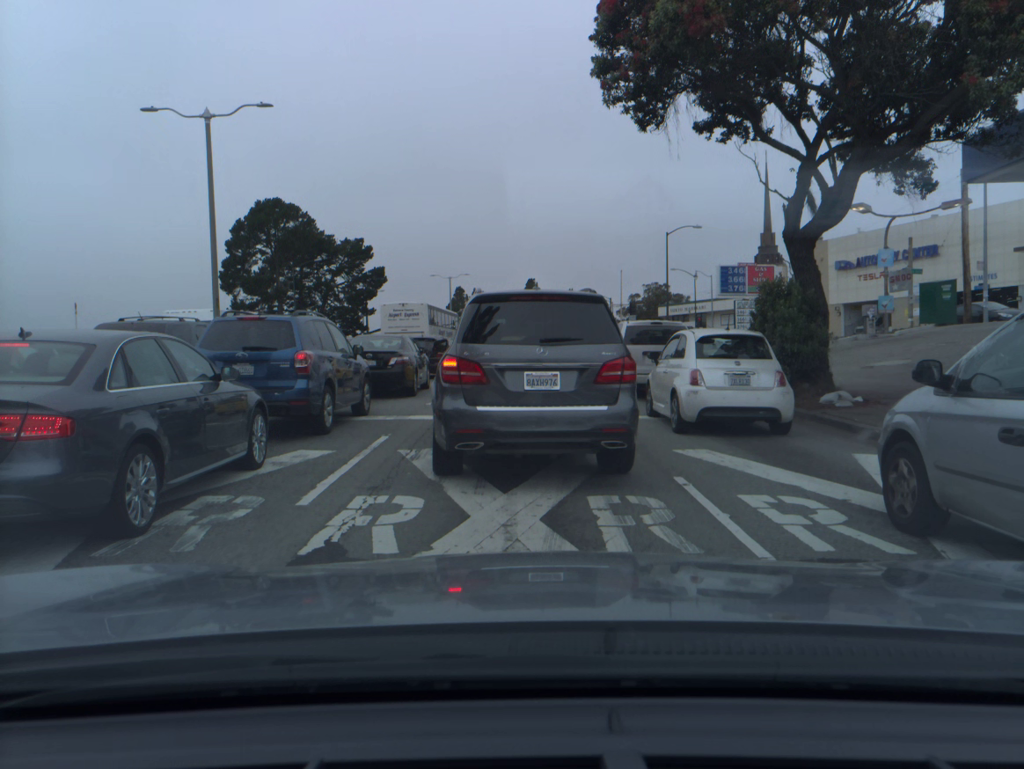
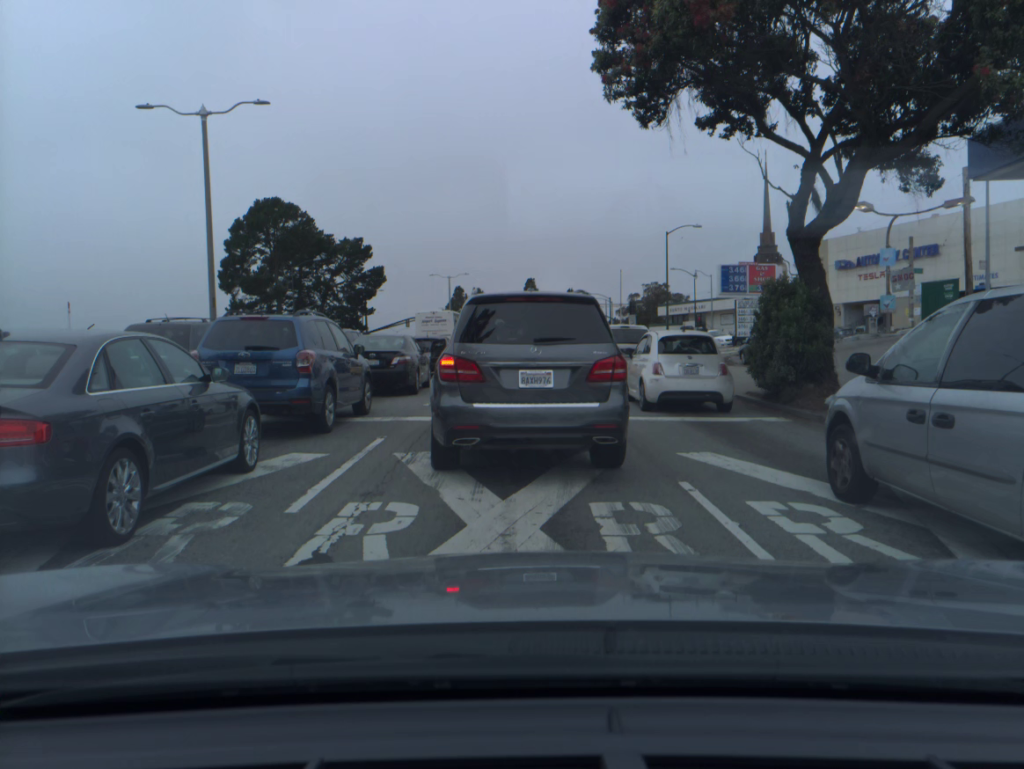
(0.0, +0.2) m; 0°
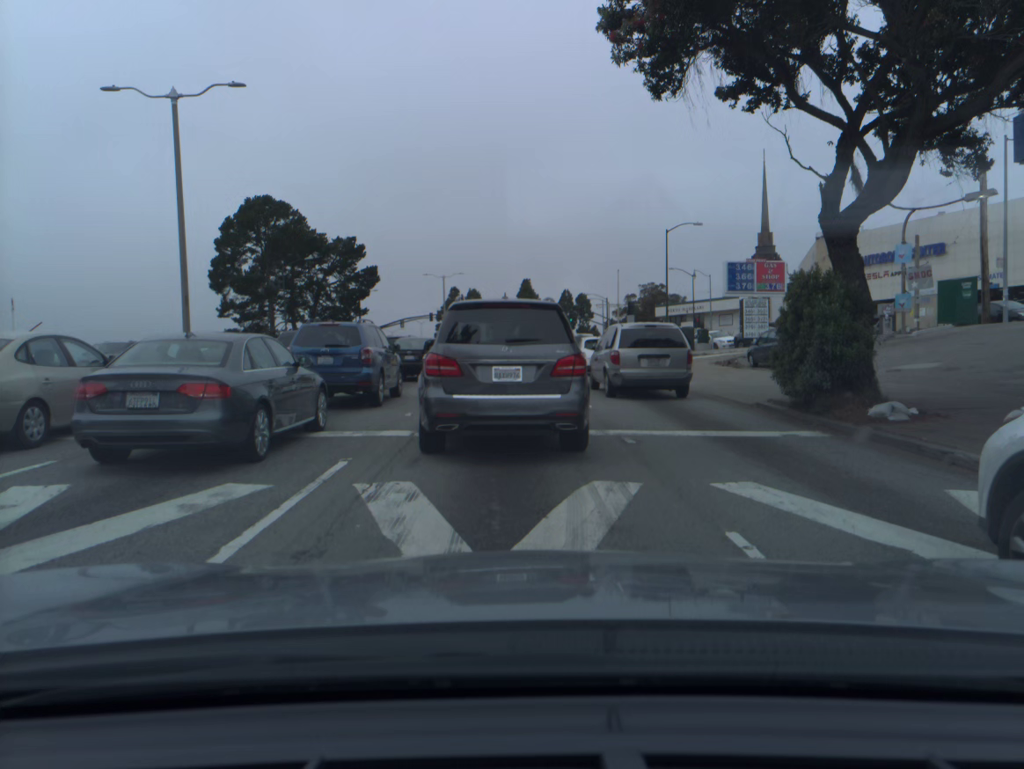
(+0.1, +1.8) m; 0°
